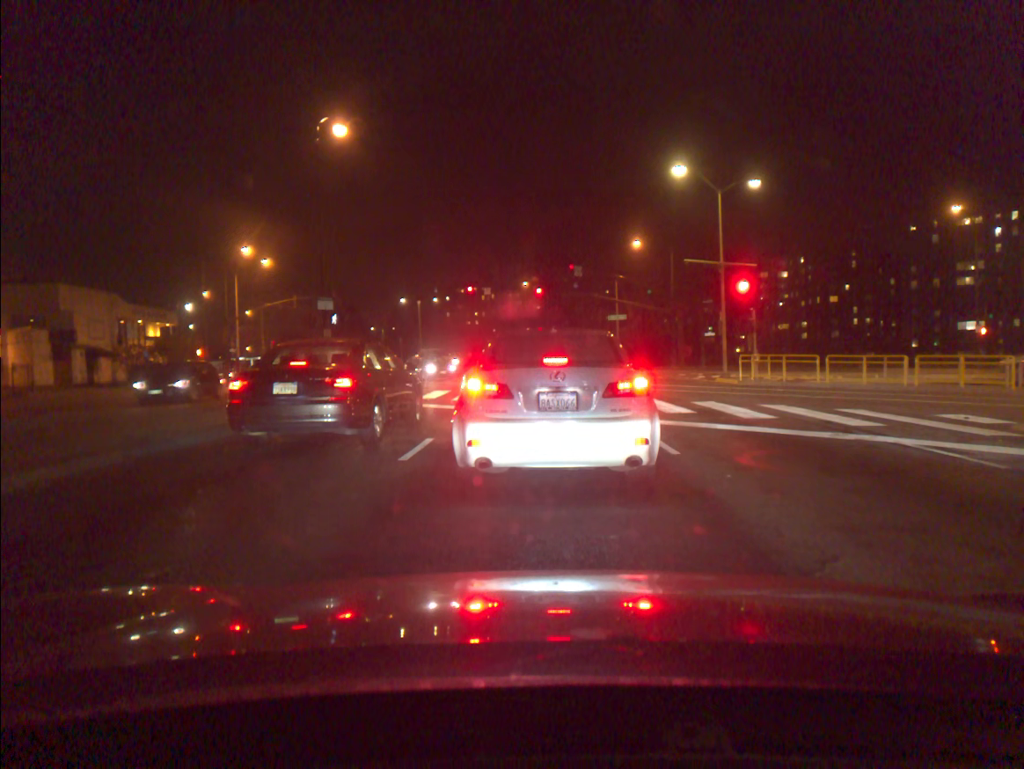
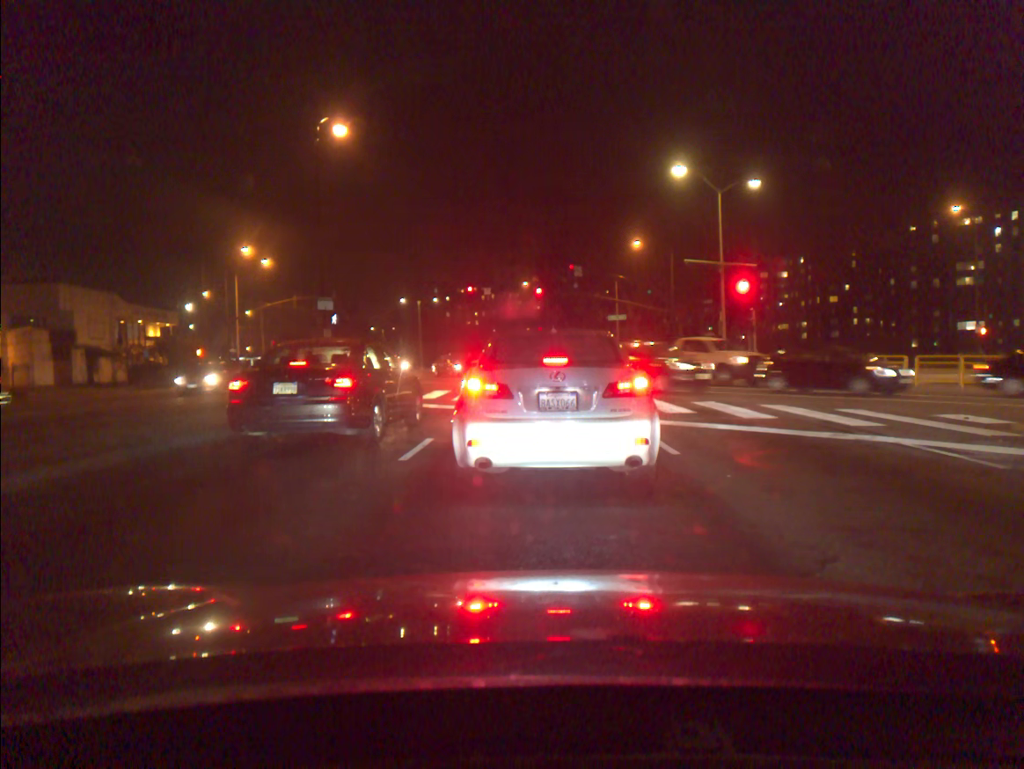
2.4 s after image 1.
(0.0, +0.1) m; 0°
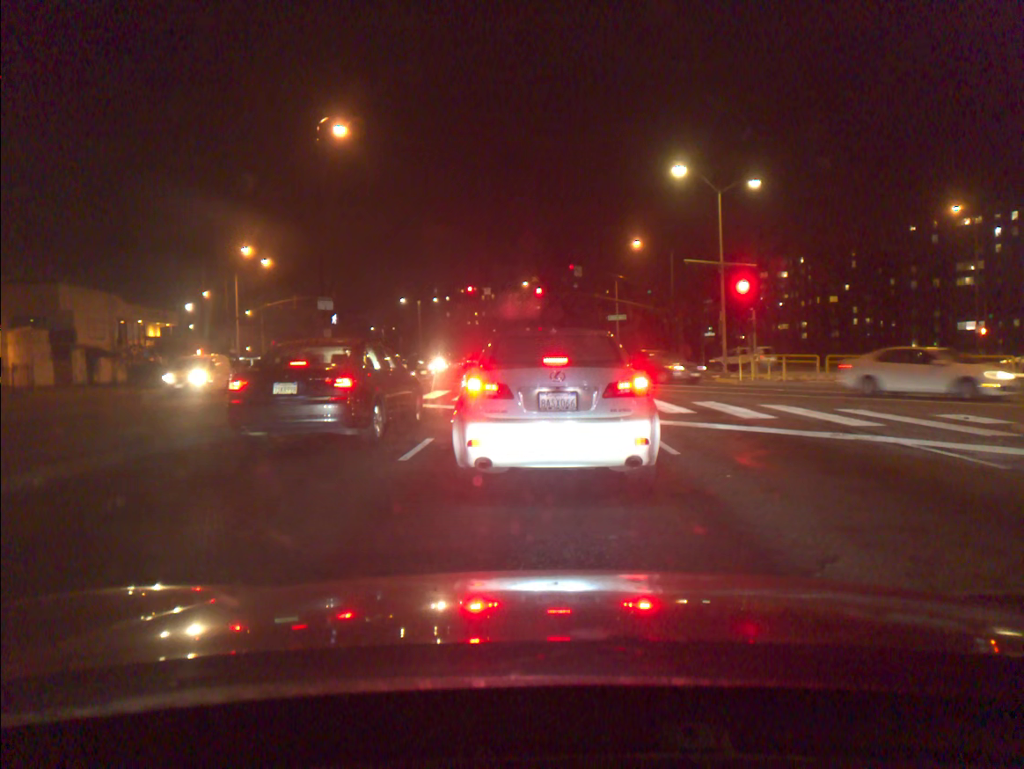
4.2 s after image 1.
(0.0, 0.0) m; 0°
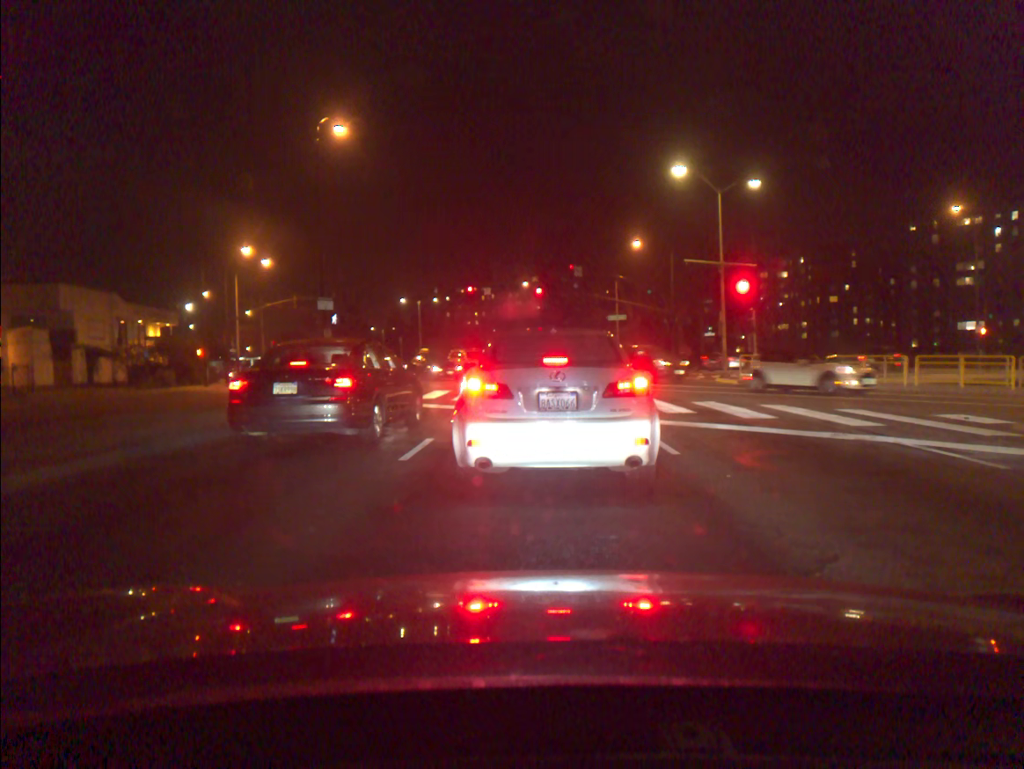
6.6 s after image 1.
(0.0, 0.0) m; 0°
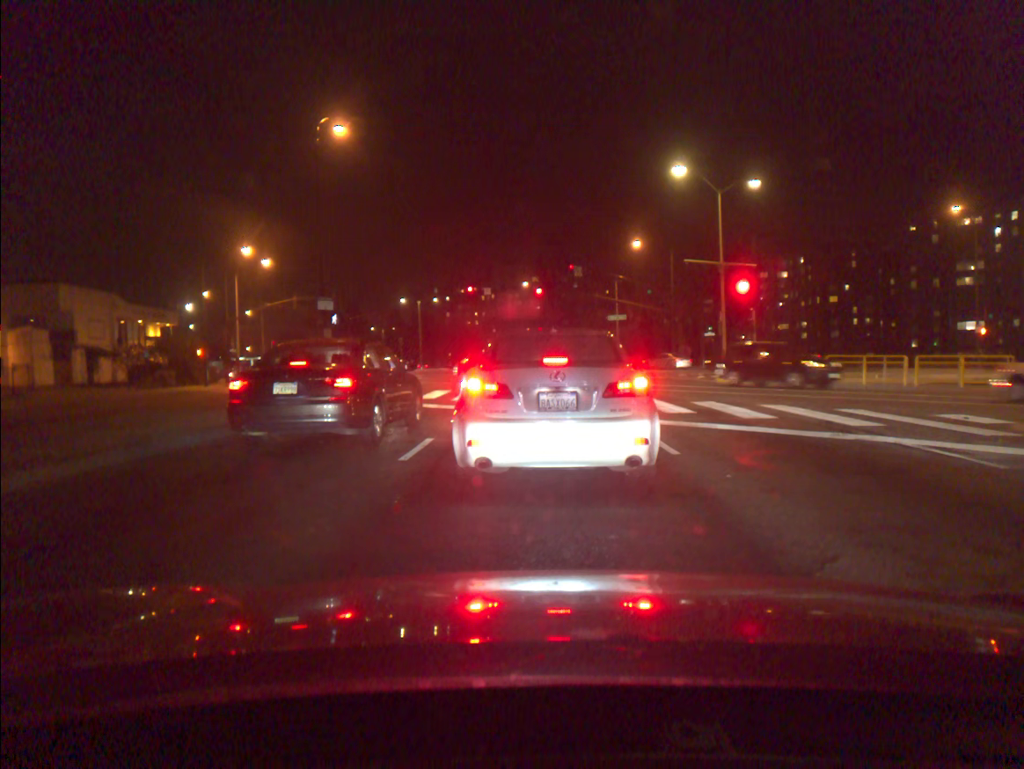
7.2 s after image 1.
(0.0, 0.0) m; 0°
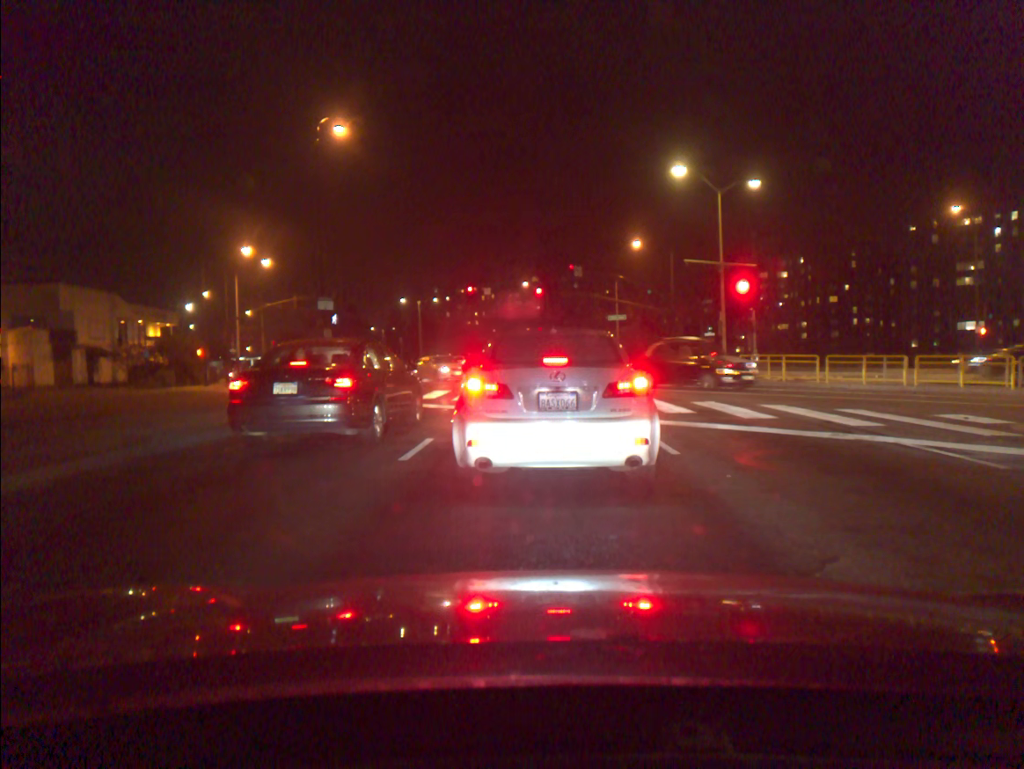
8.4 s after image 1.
(0.0, 0.0) m; 0°
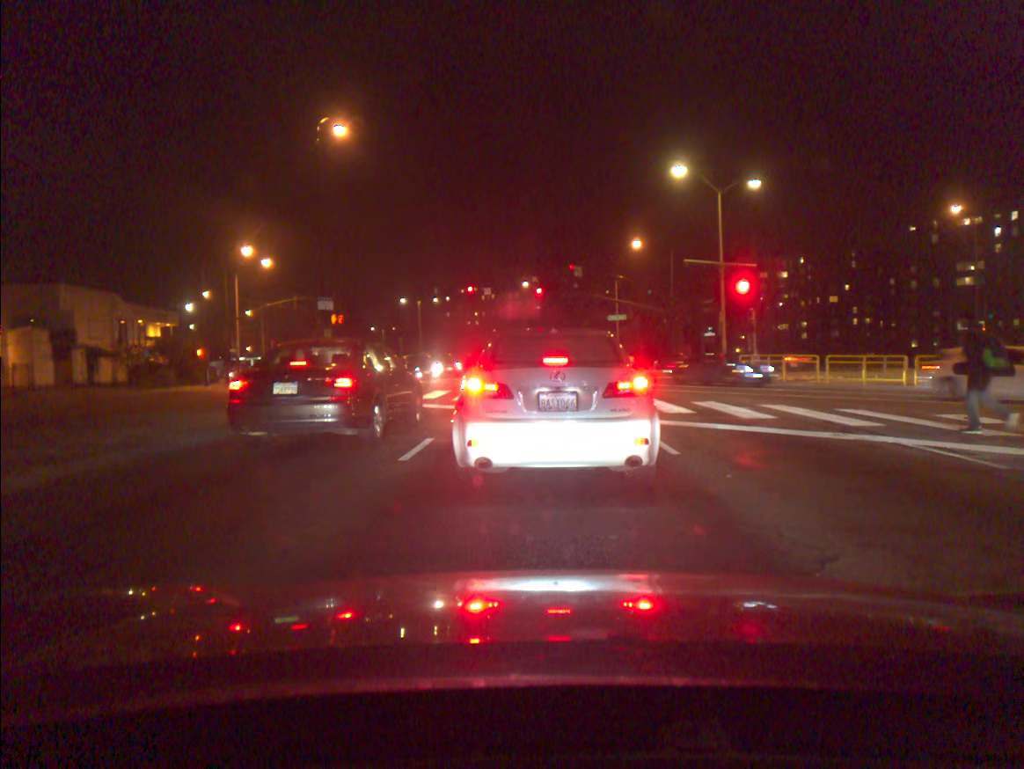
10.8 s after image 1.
(+0.1, -0.1) m; 0°
